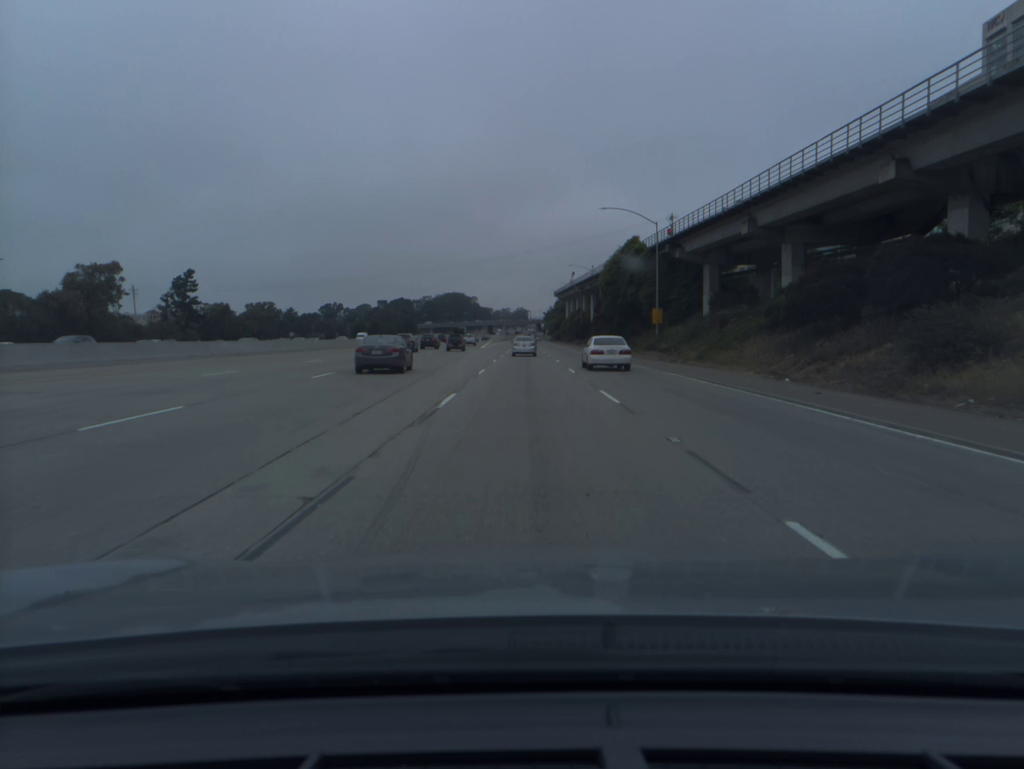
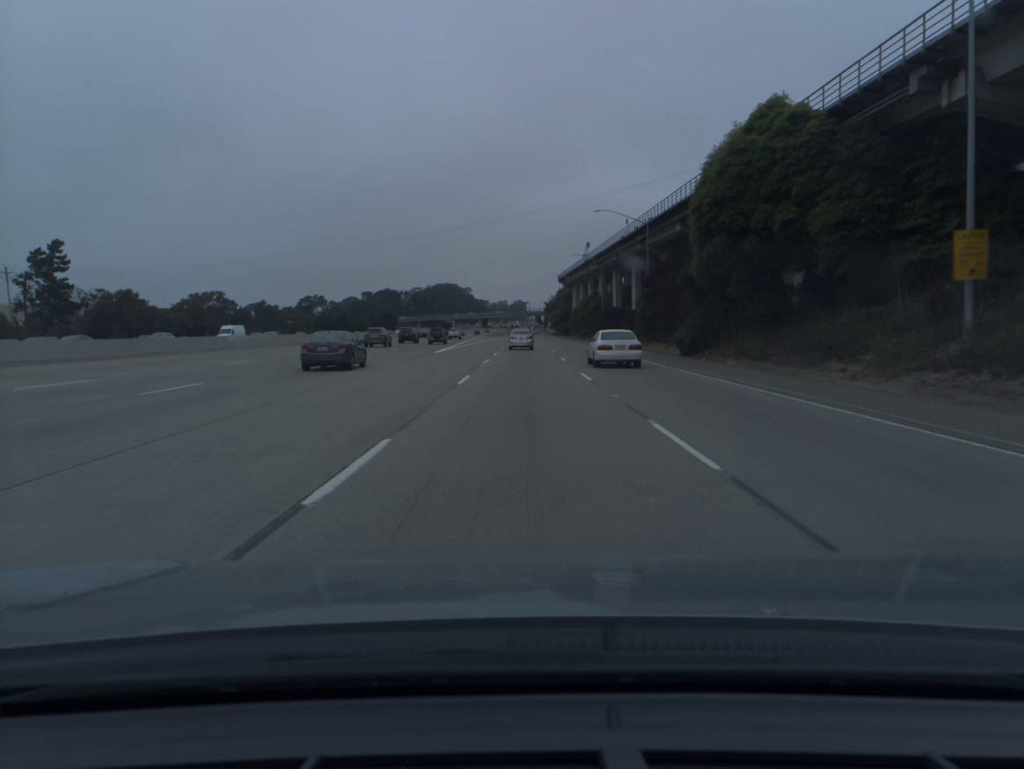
(+0.3, +51.0) m; 0°
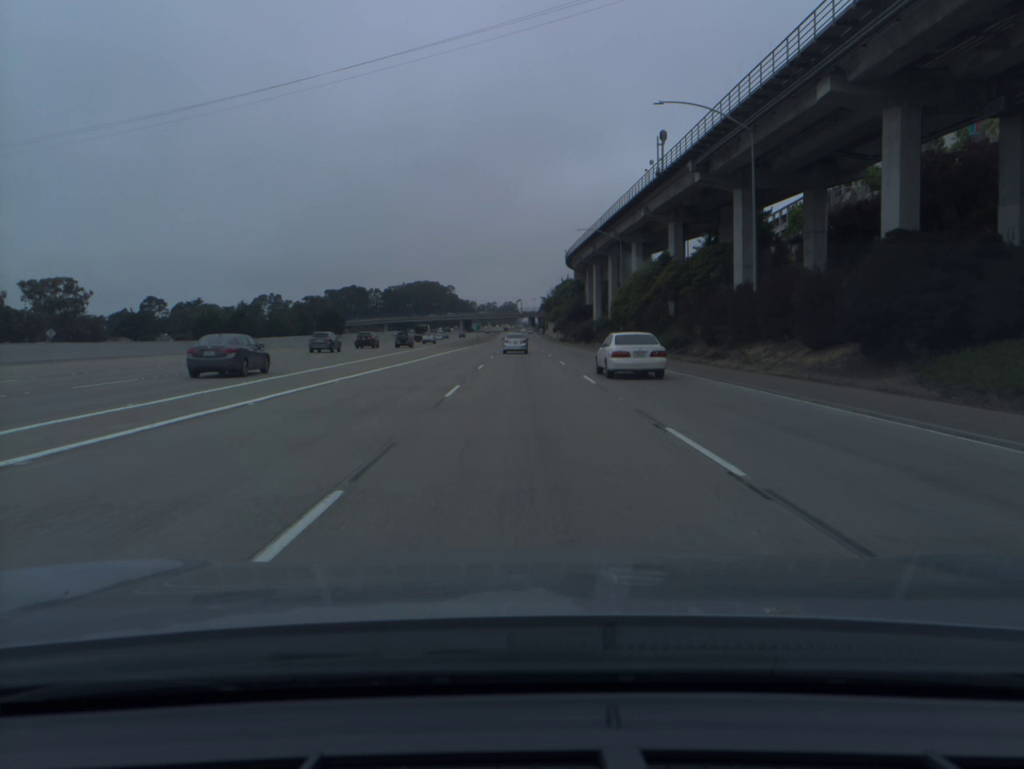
(+0.2, +85.7) m; +1°
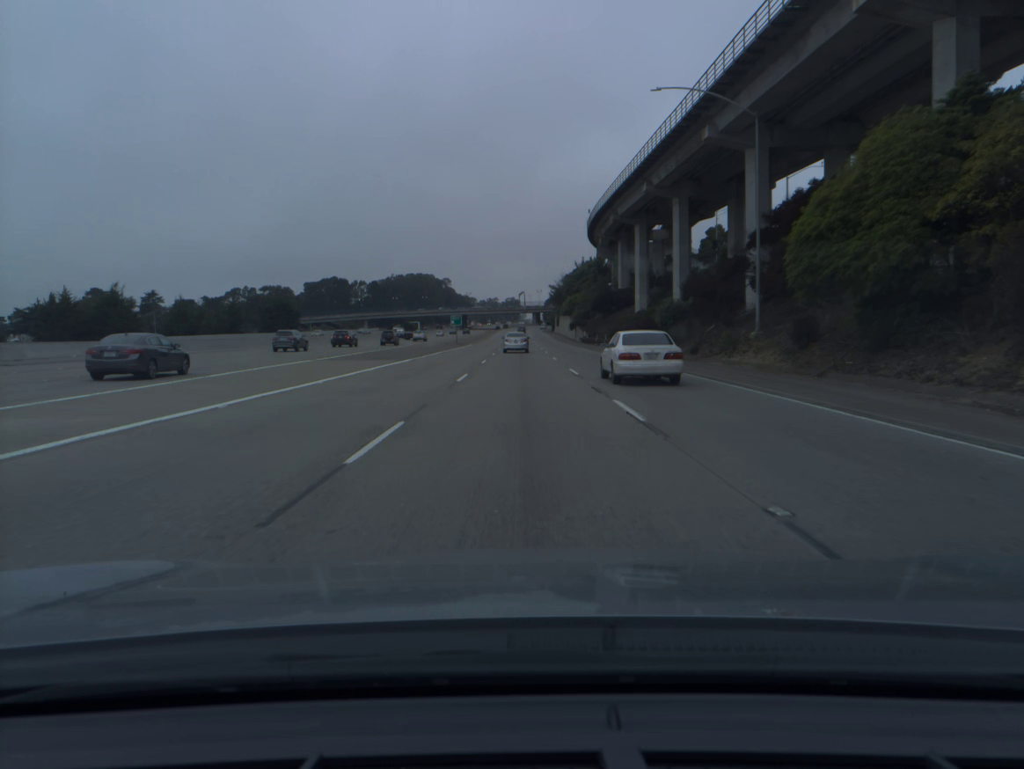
(0.0, +52.1) m; 0°
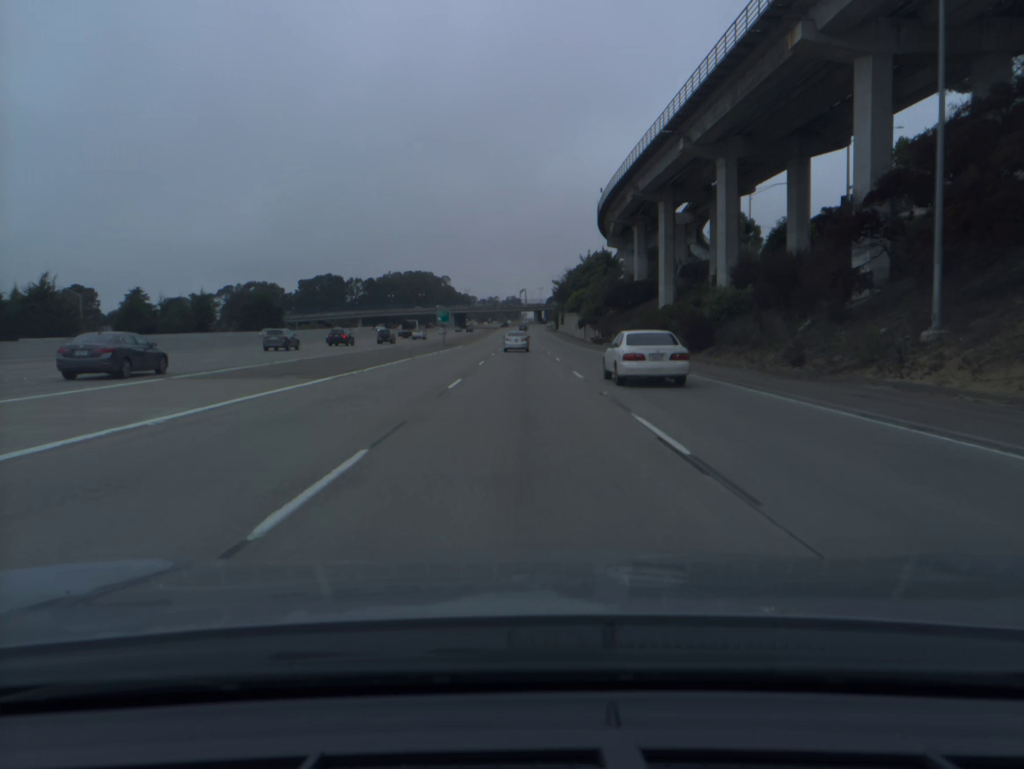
(0.0, +17.4) m; 0°
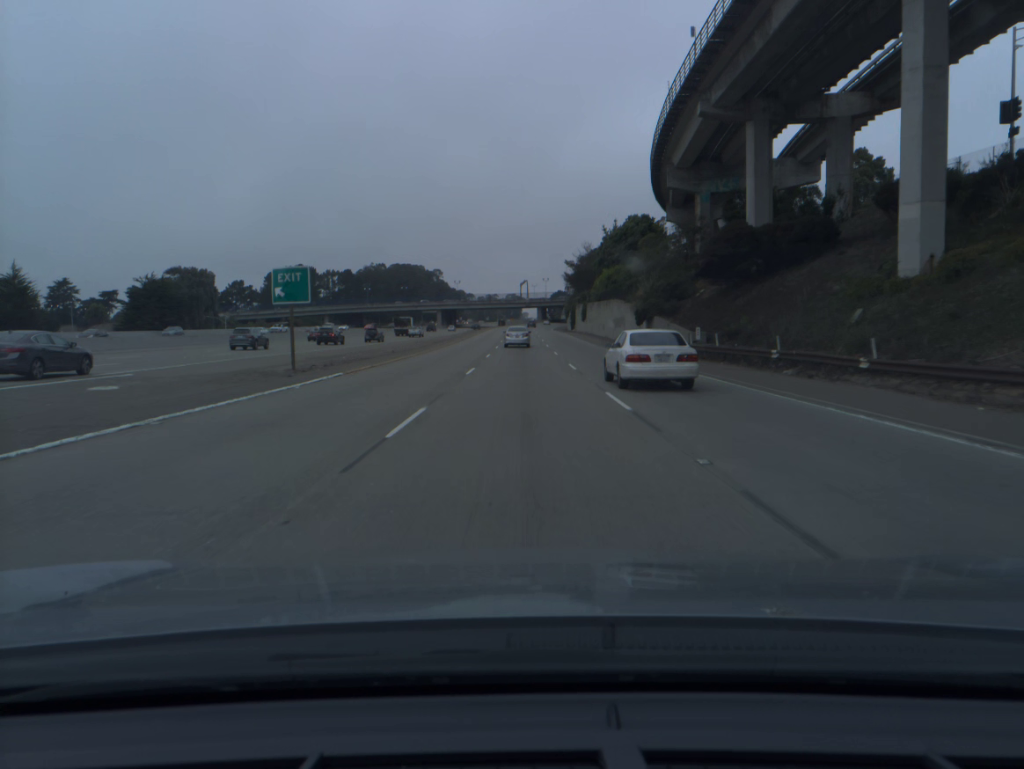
(-0.1, +52.0) m; 0°
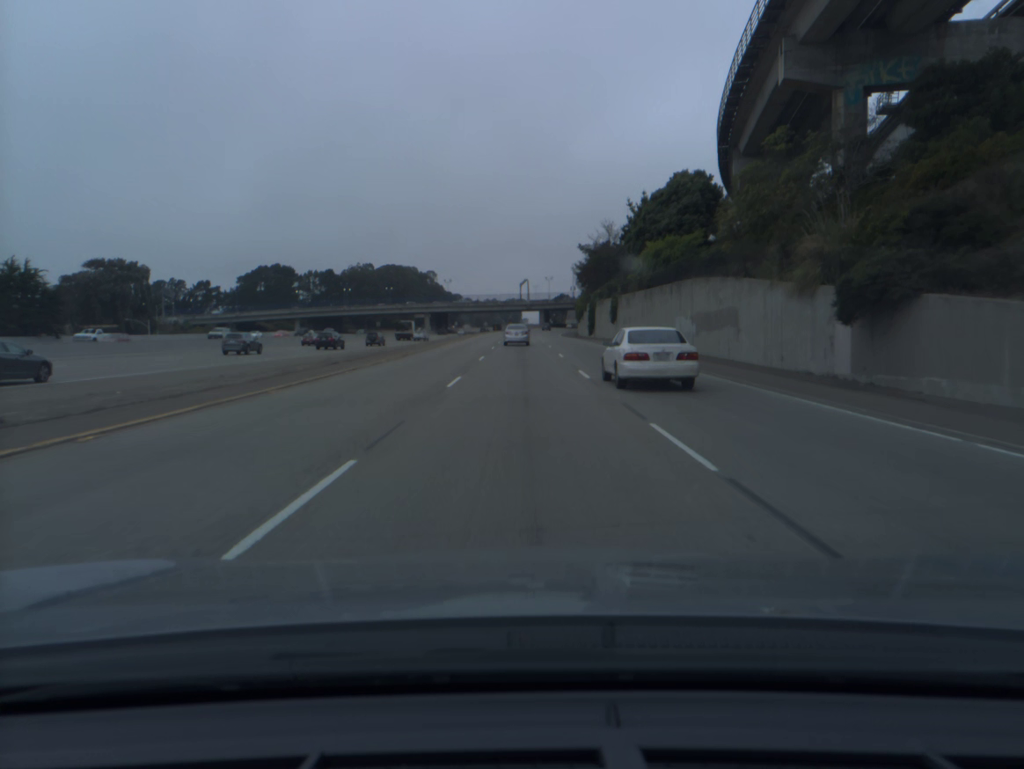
(0.0, +34.6) m; 0°
